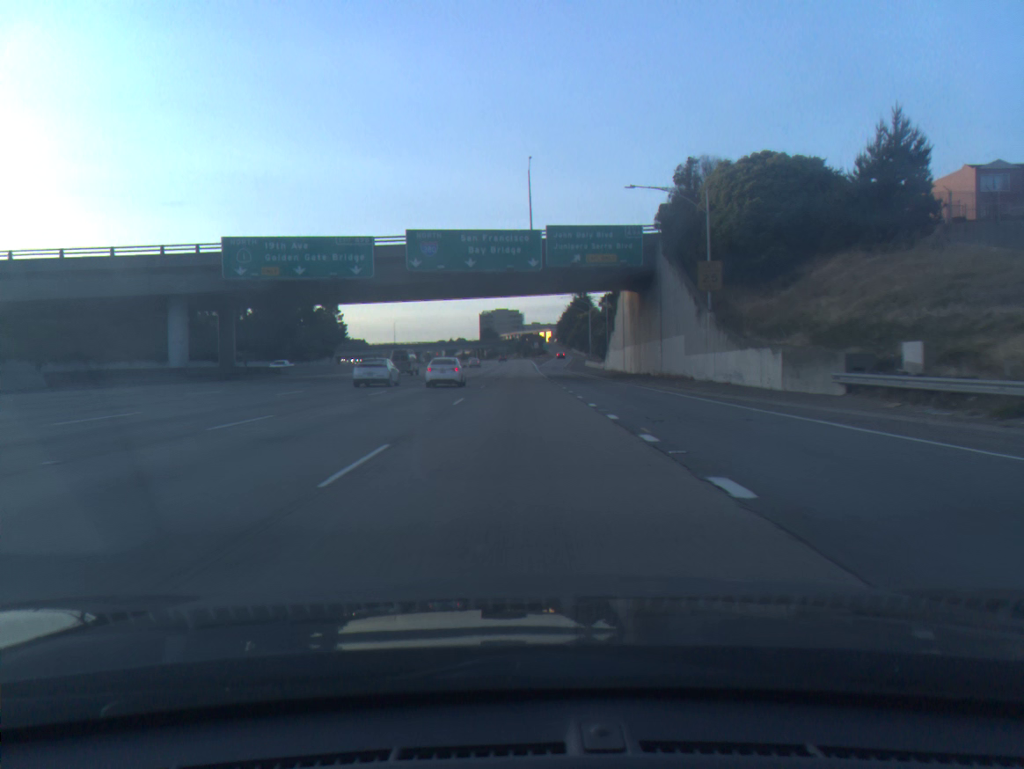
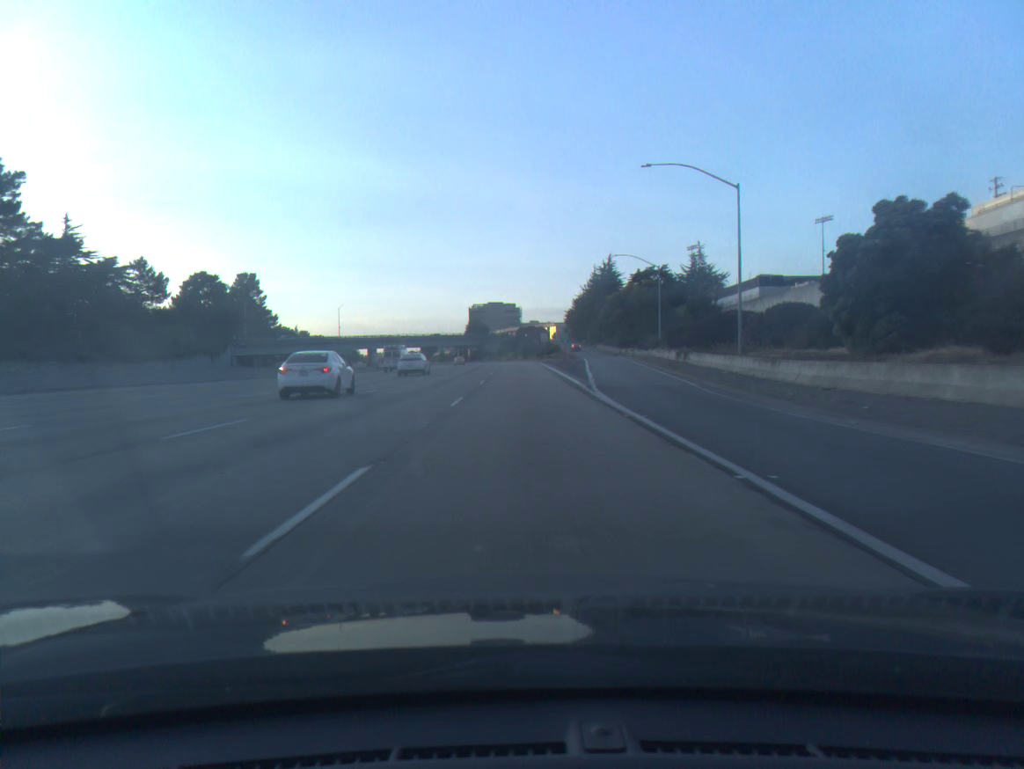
(-0.3, +90.0) m; 0°
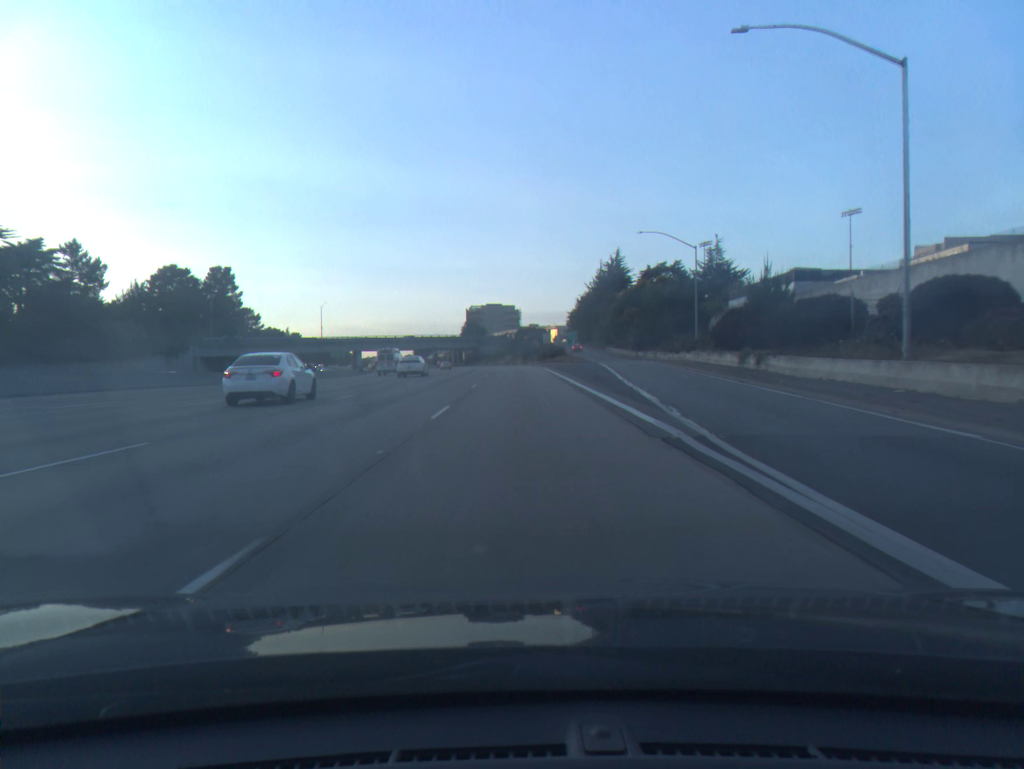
(0.0, +18.5) m; 0°
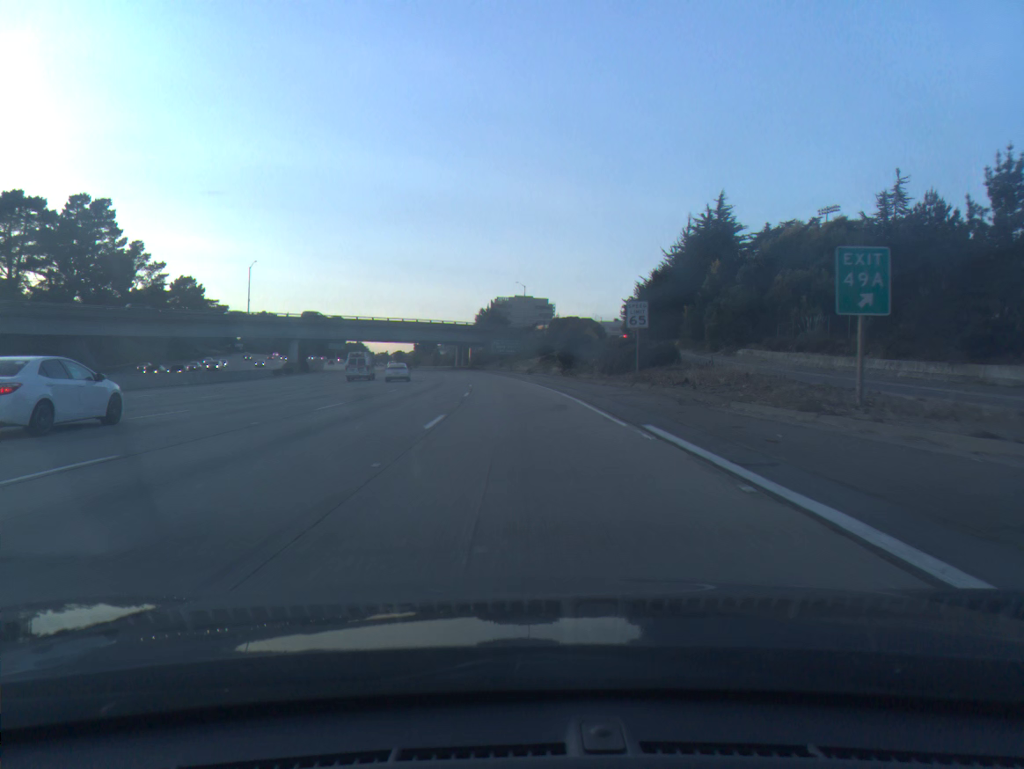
(-0.5, +74.4) m; -2°
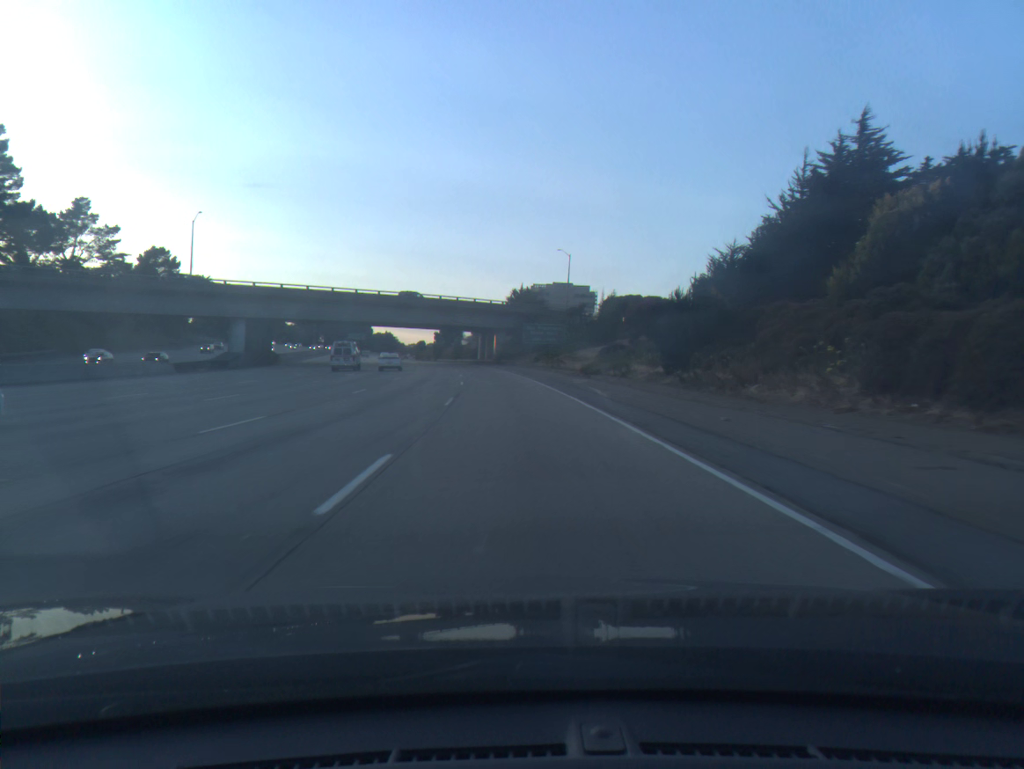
(-0.8, +37.4) m; -3°
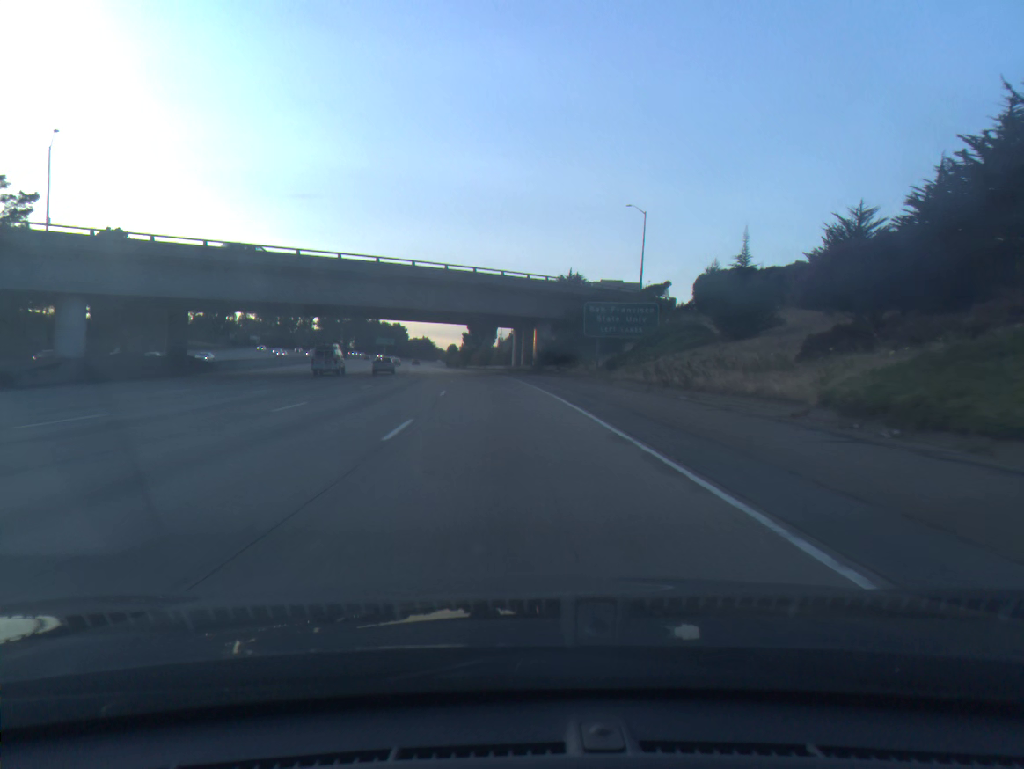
(-0.9, +37.9) m; -3°
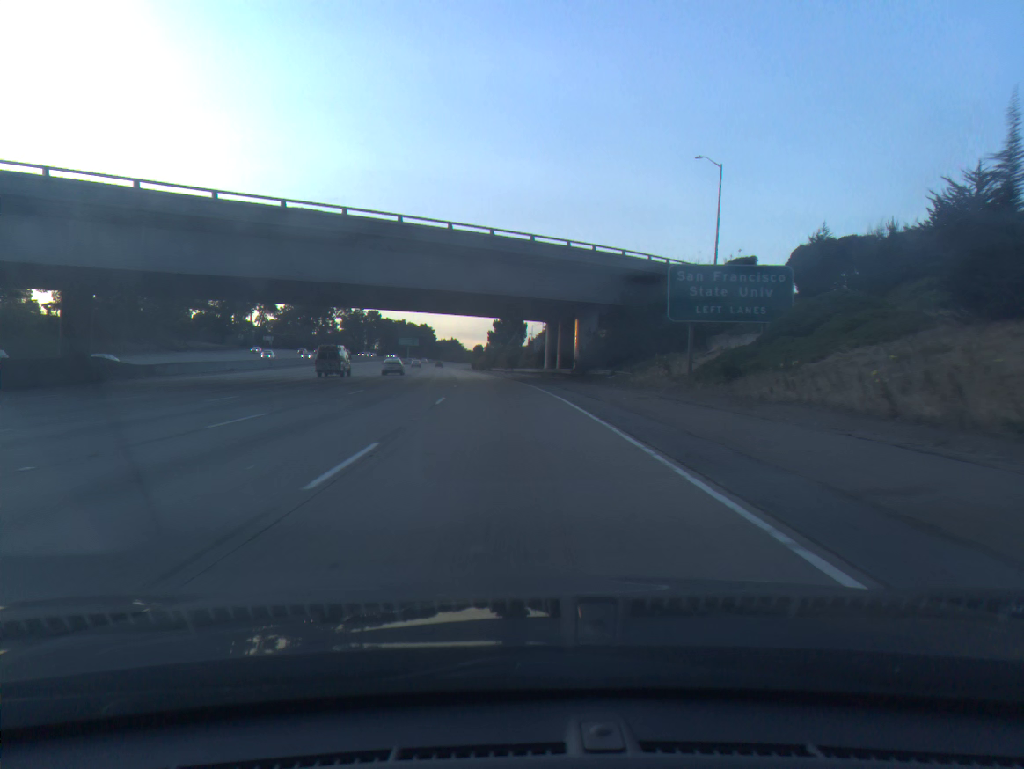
(-0.3, +19.1) m; -2°
